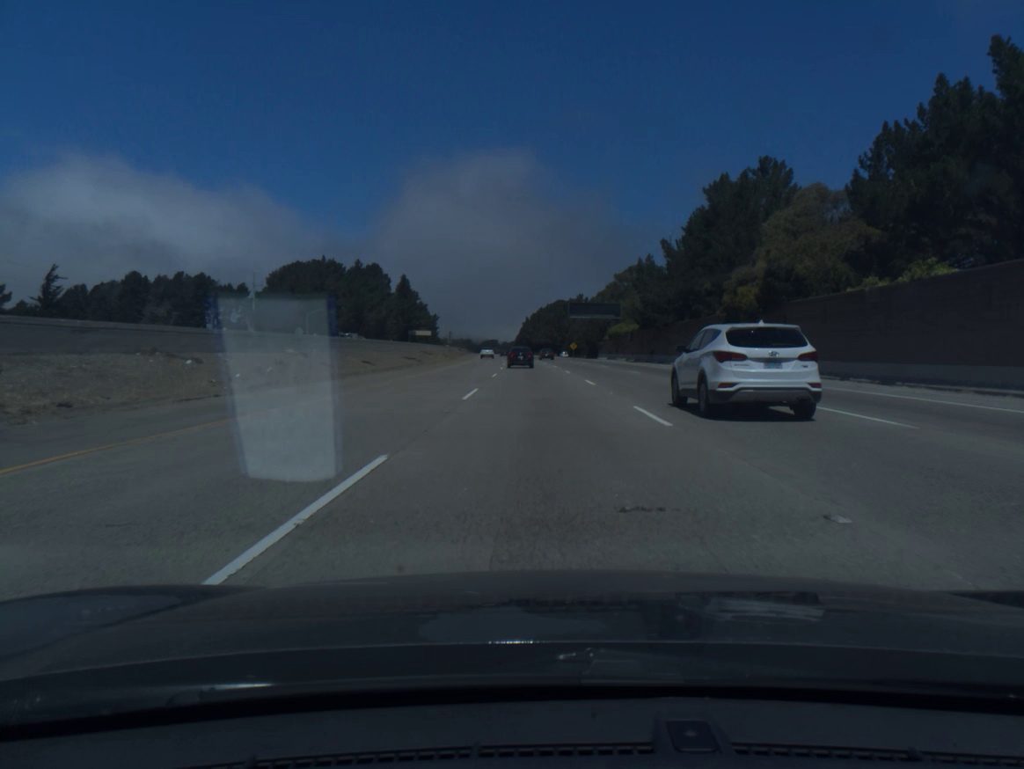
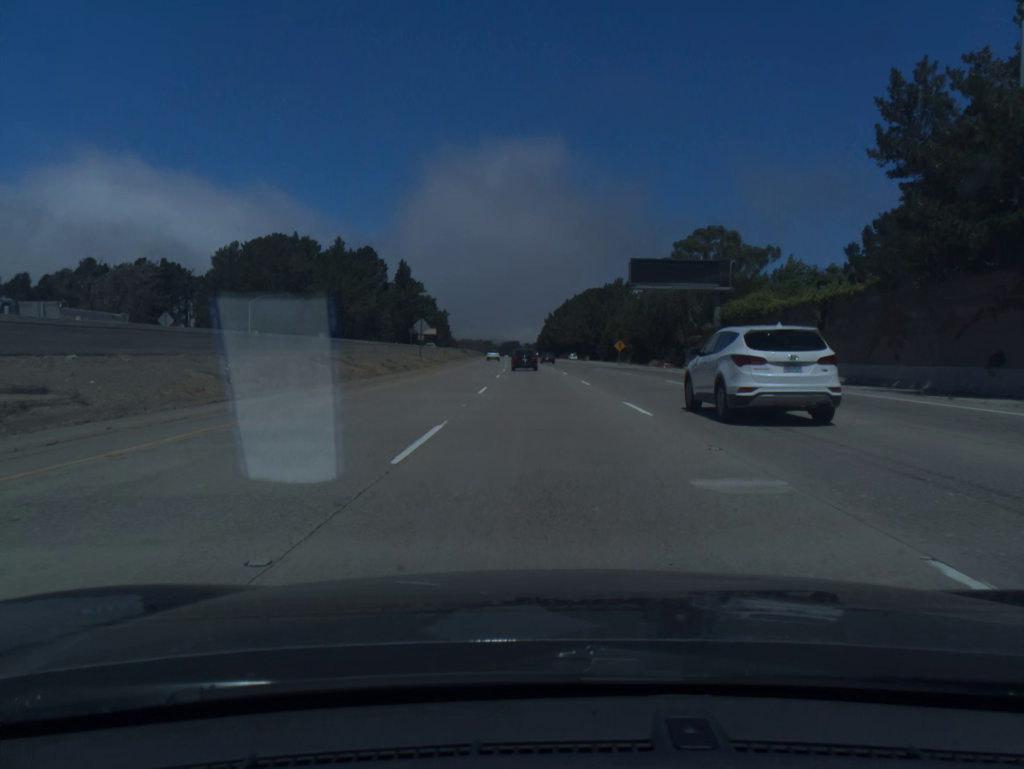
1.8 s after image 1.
(-0.9, +54.8) m; -2°
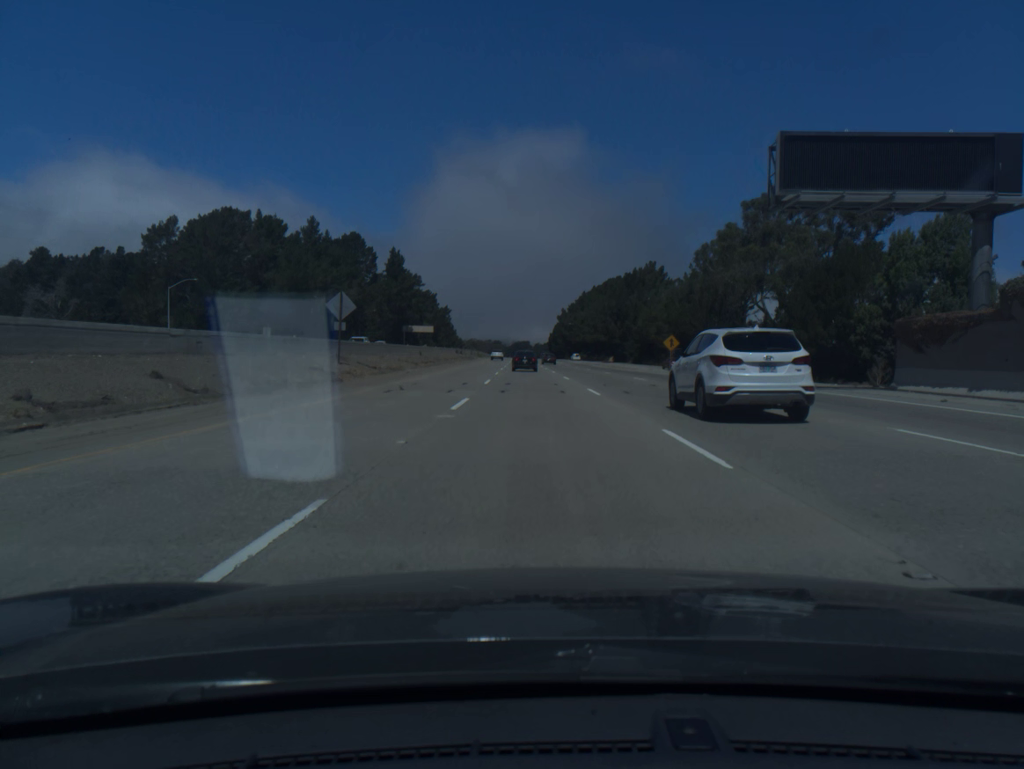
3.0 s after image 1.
(-0.2, +36.0) m; -1°
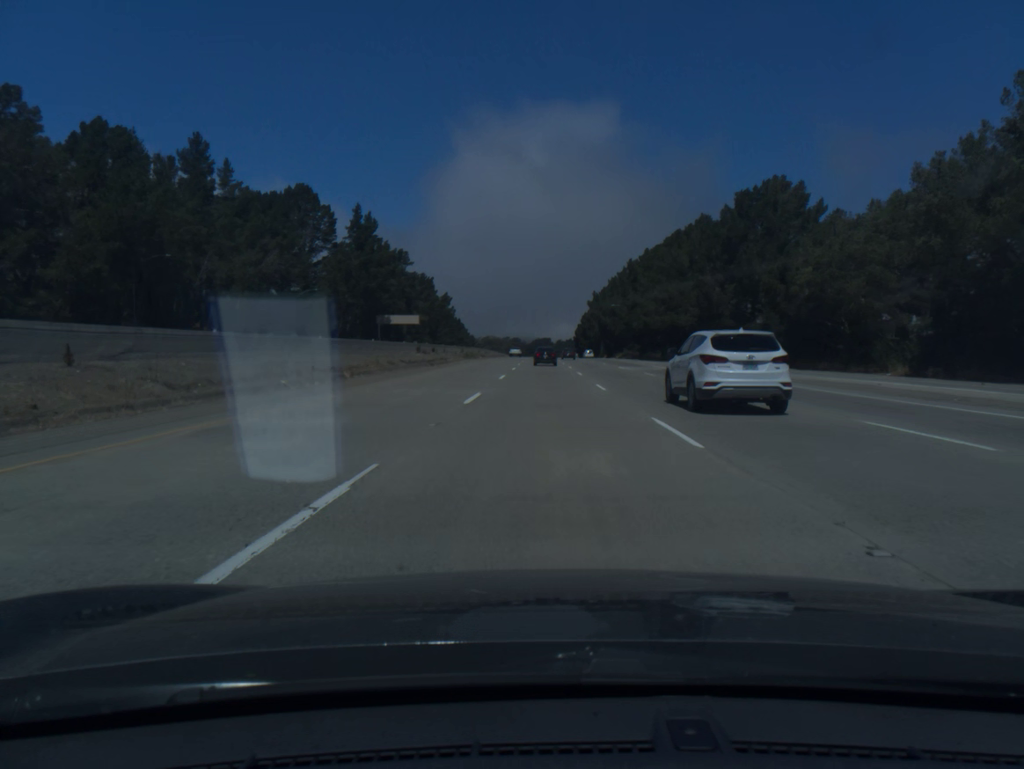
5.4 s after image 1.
(-1.3, +71.8) m; -2°
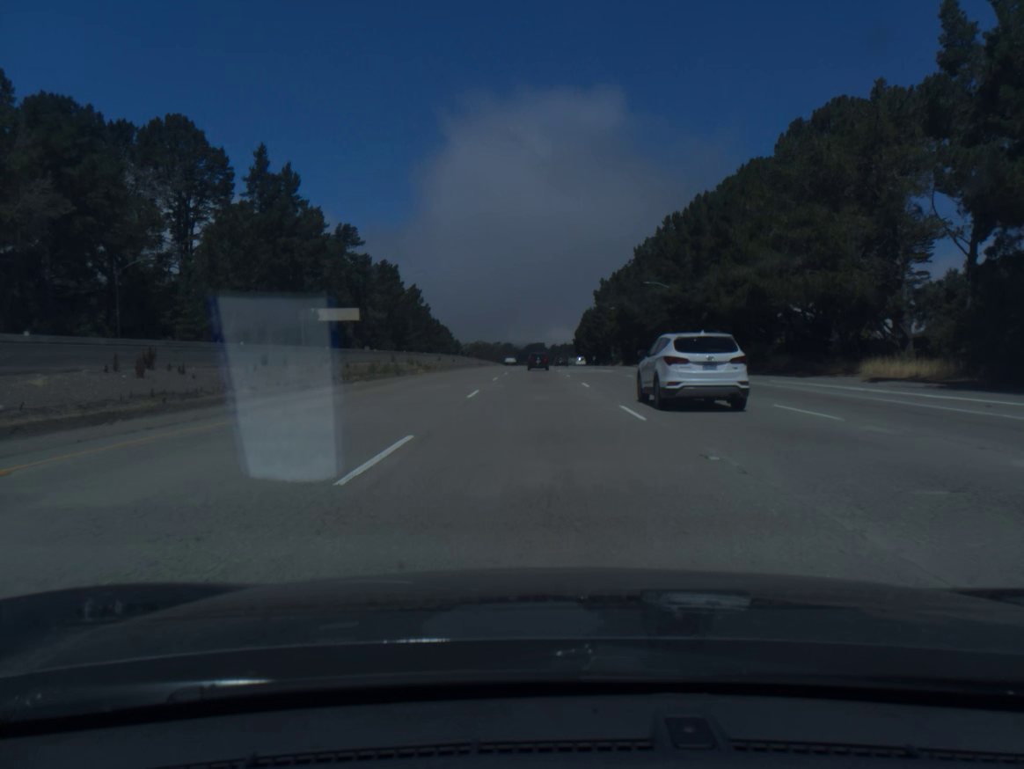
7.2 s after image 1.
(+0.2, +54.0) m; 0°
